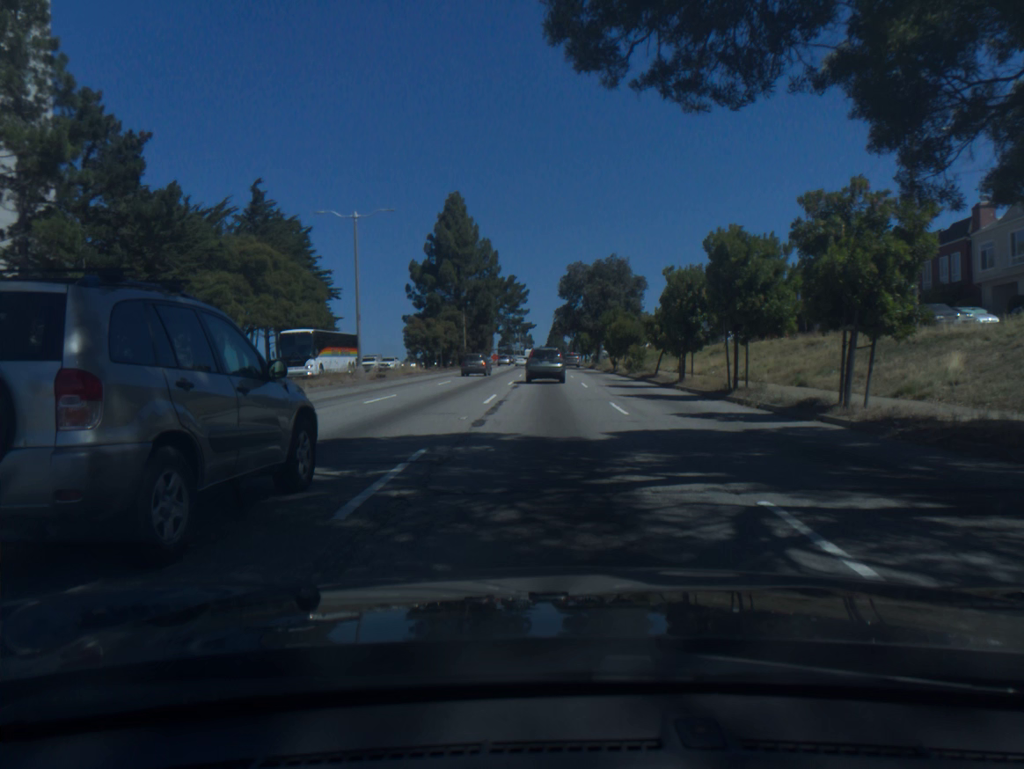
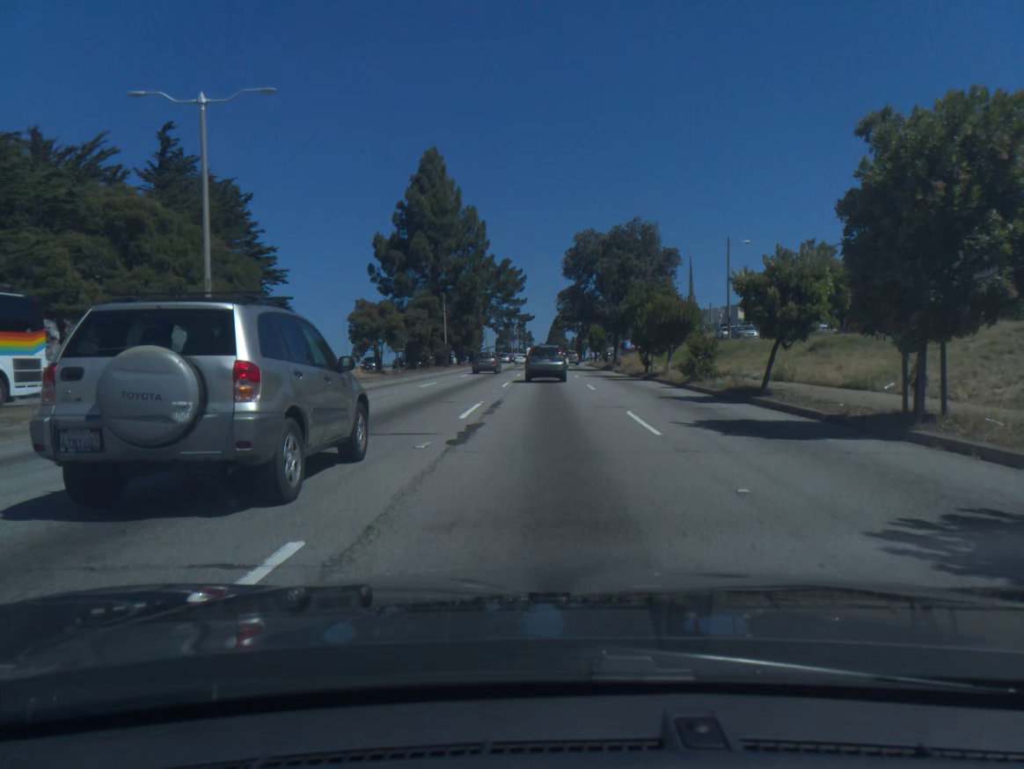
(+0.1, +19.6) m; 0°
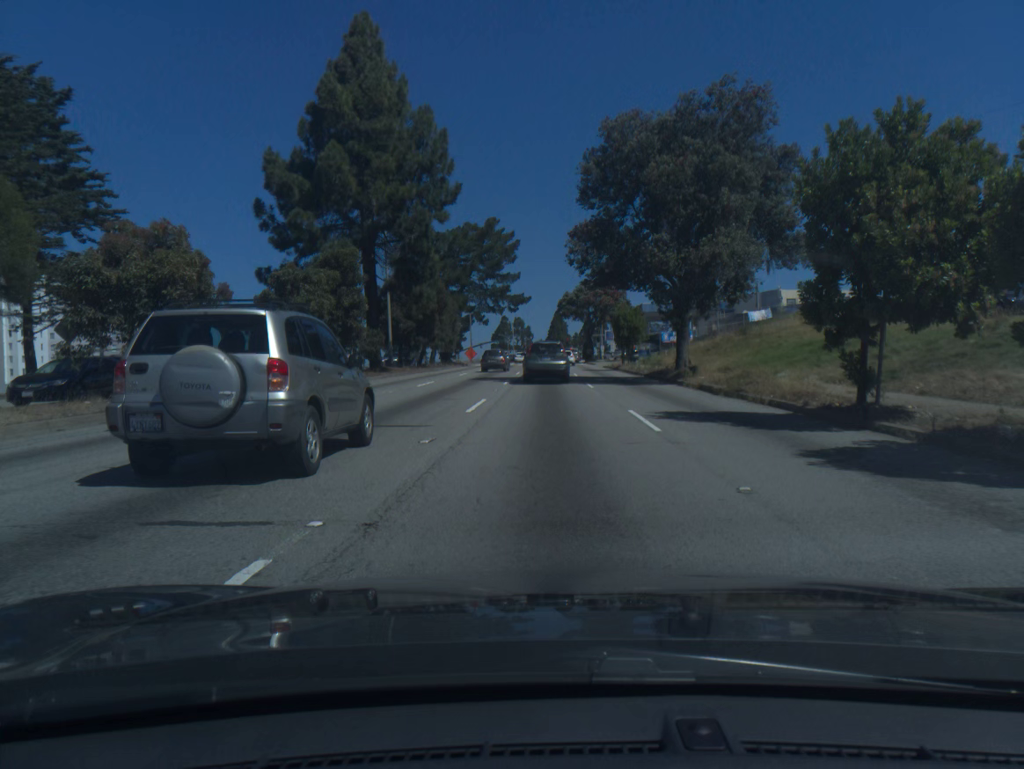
(0.0, +29.4) m; 0°
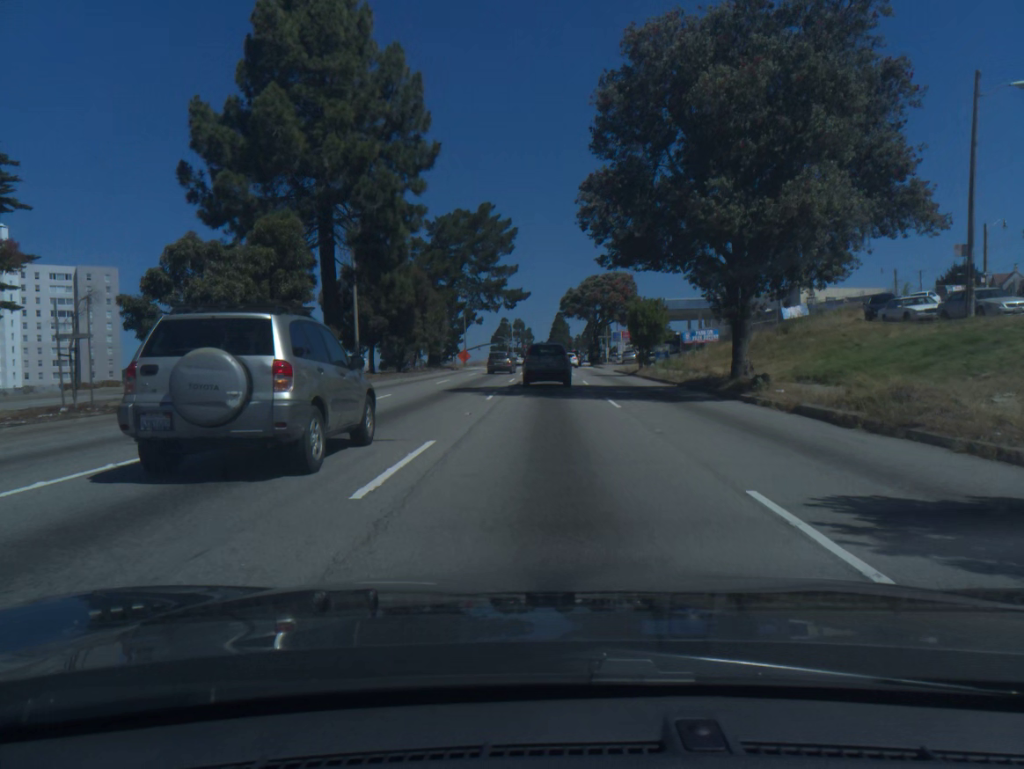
(0.0, +9.5) m; 0°
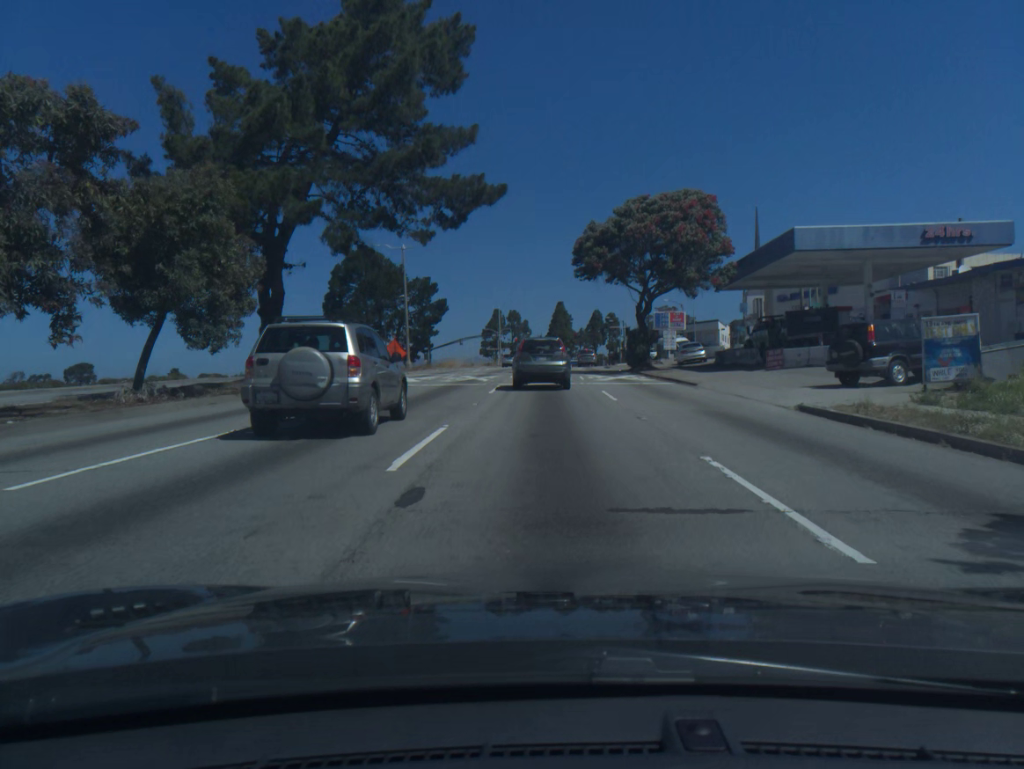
(+0.1, +42.2) m; 0°
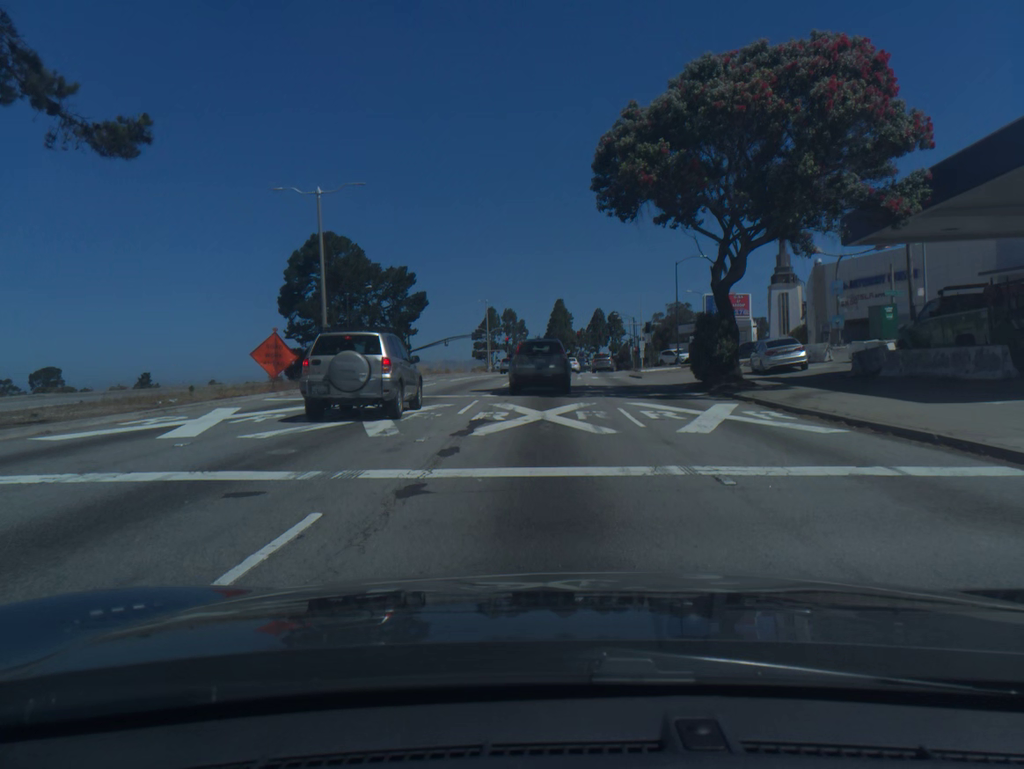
(+0.1, +21.6) m; 0°
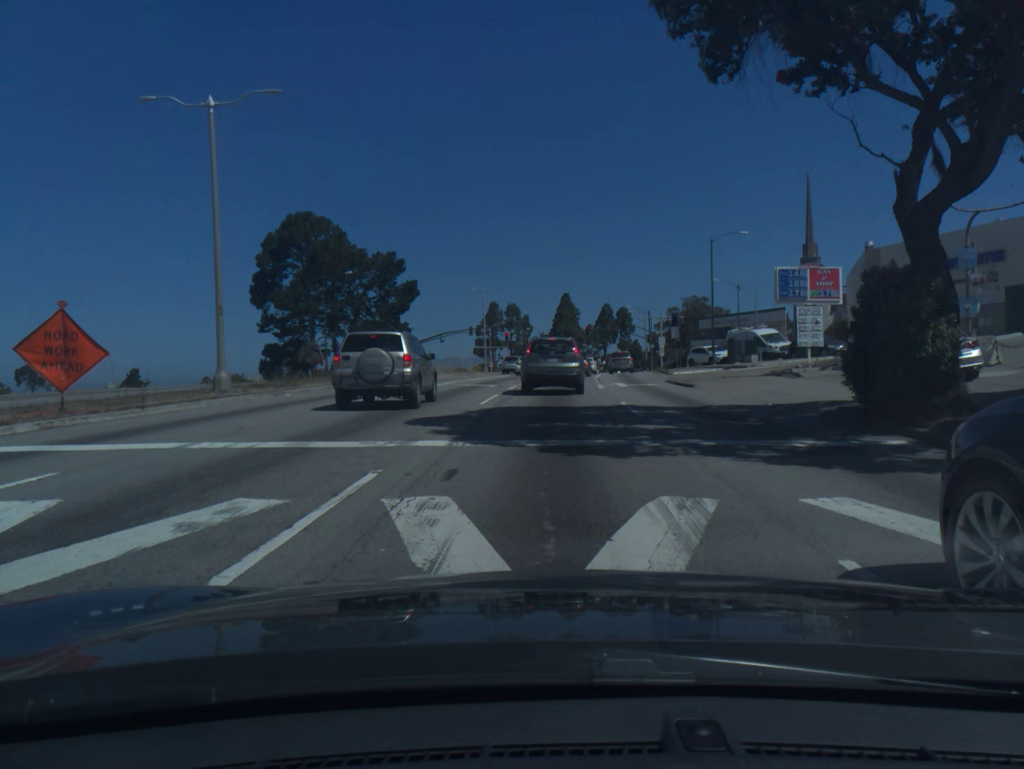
(-0.1, +12.7) m; 0°
